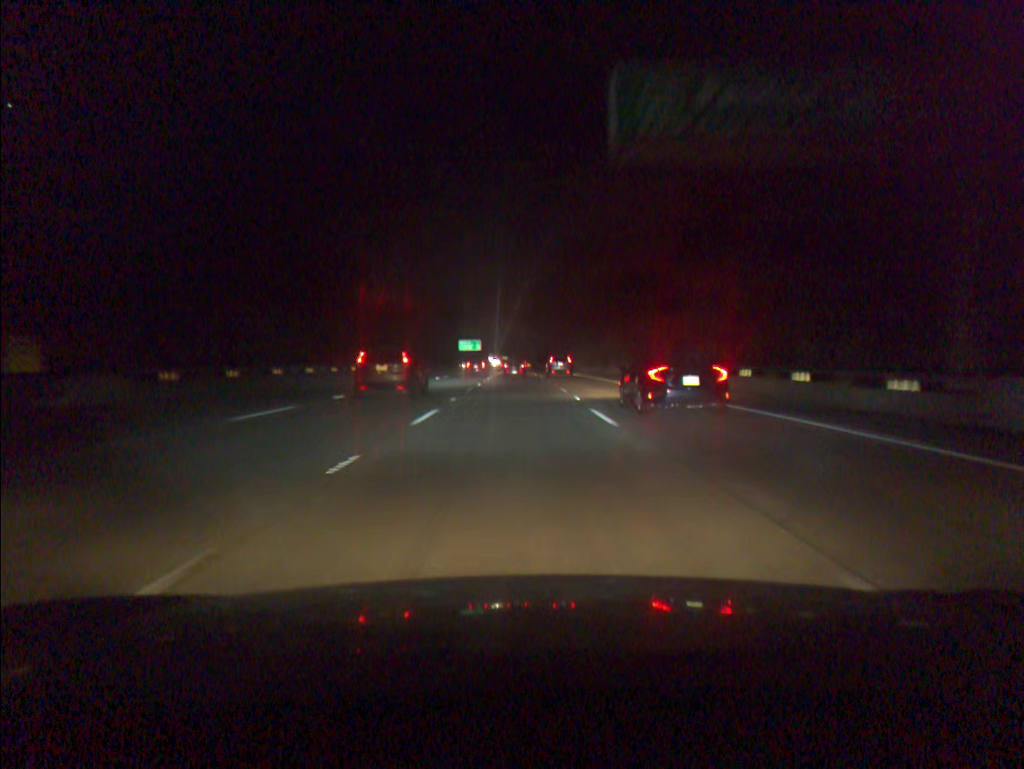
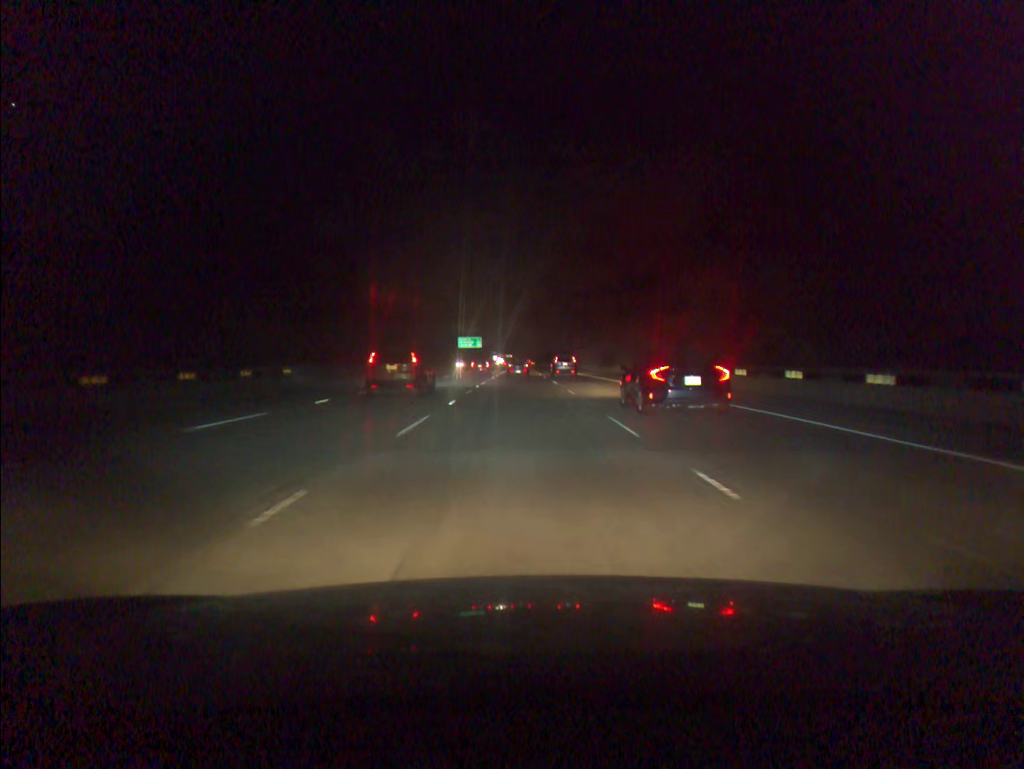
(0.0, +17.0) m; 0°
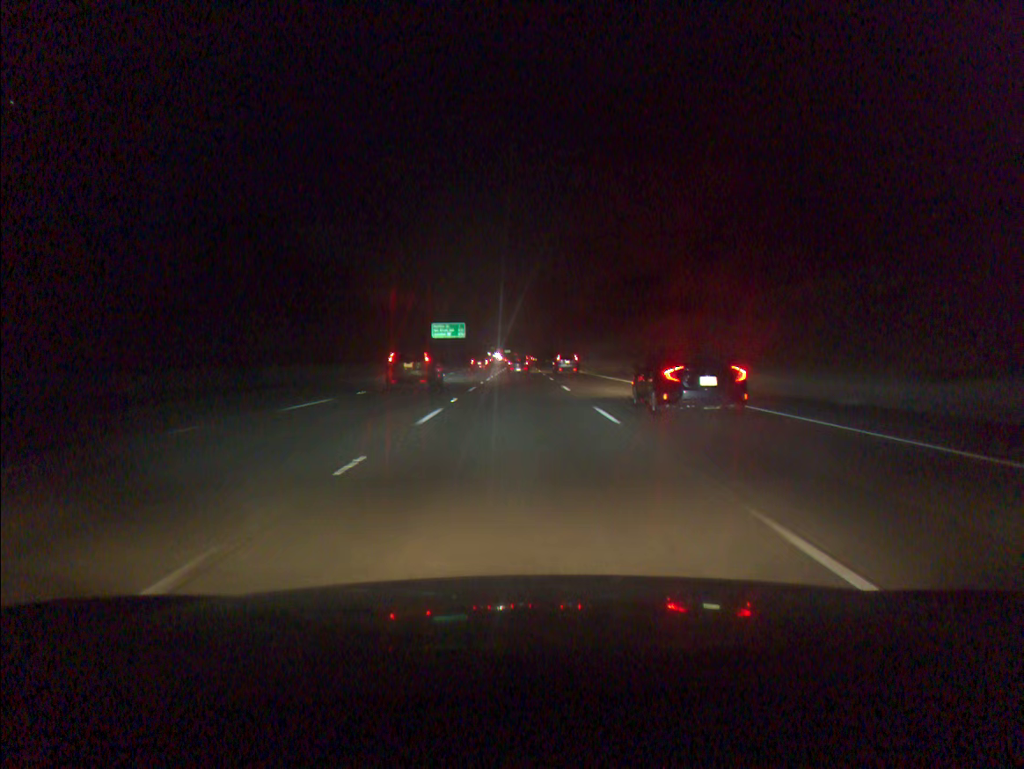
(-0.1, +68.1) m; 0°
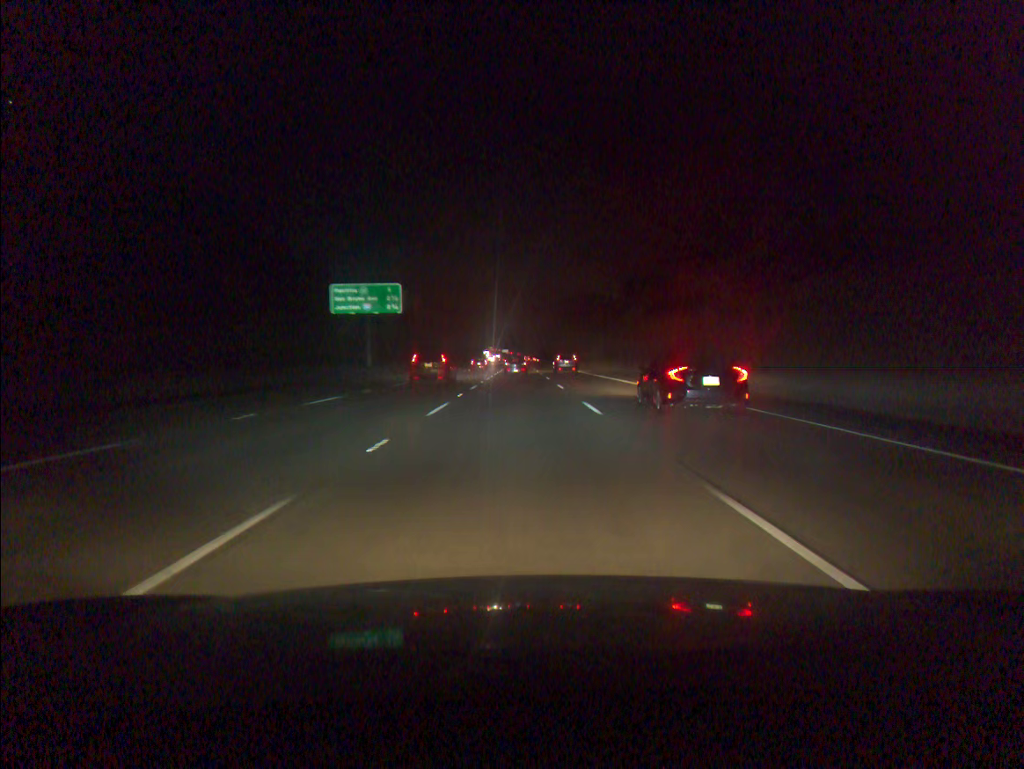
(+0.1, +85.1) m; 0°
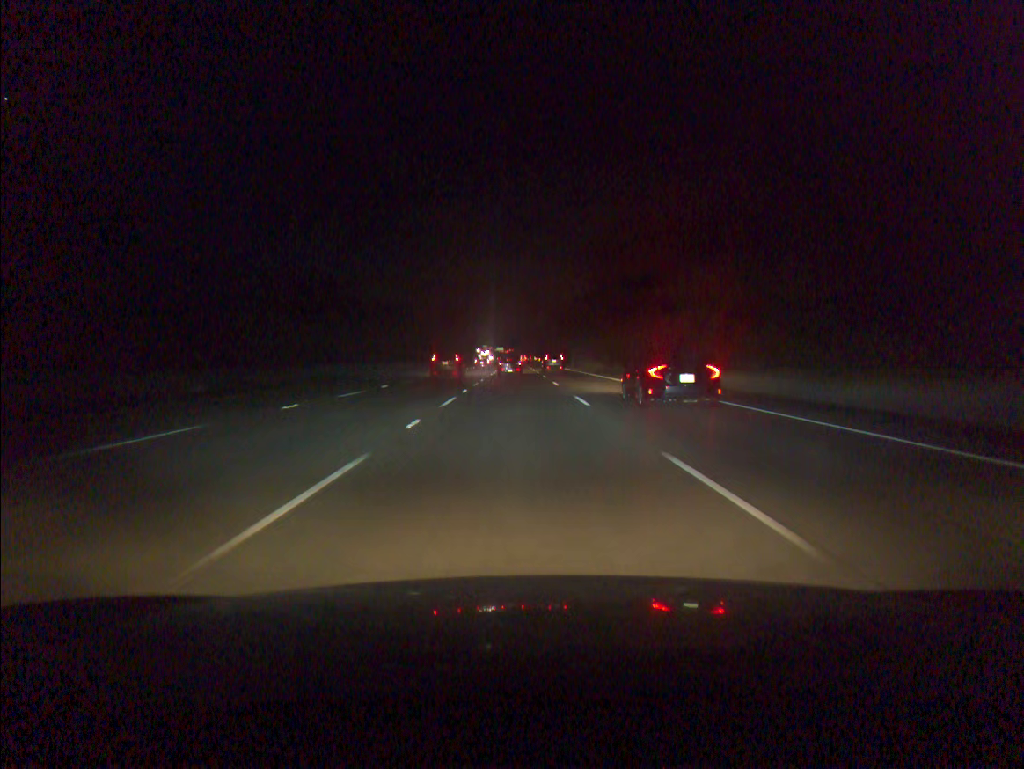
(0.0, +84.6) m; 0°
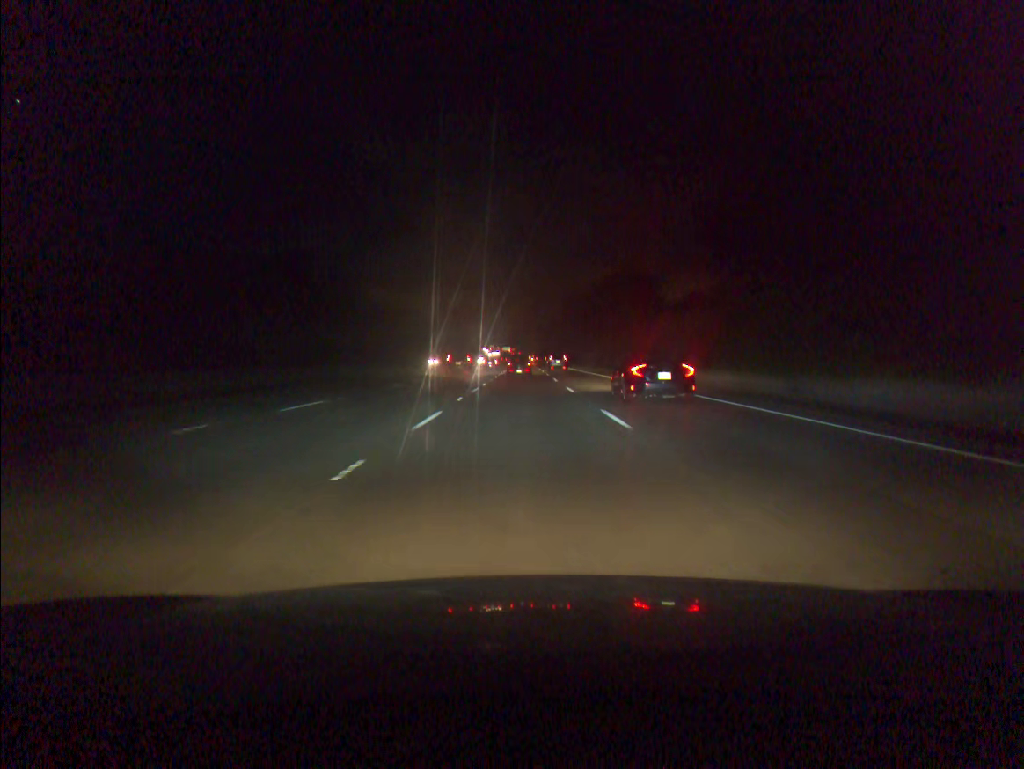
(-0.2, +50.3) m; -1°
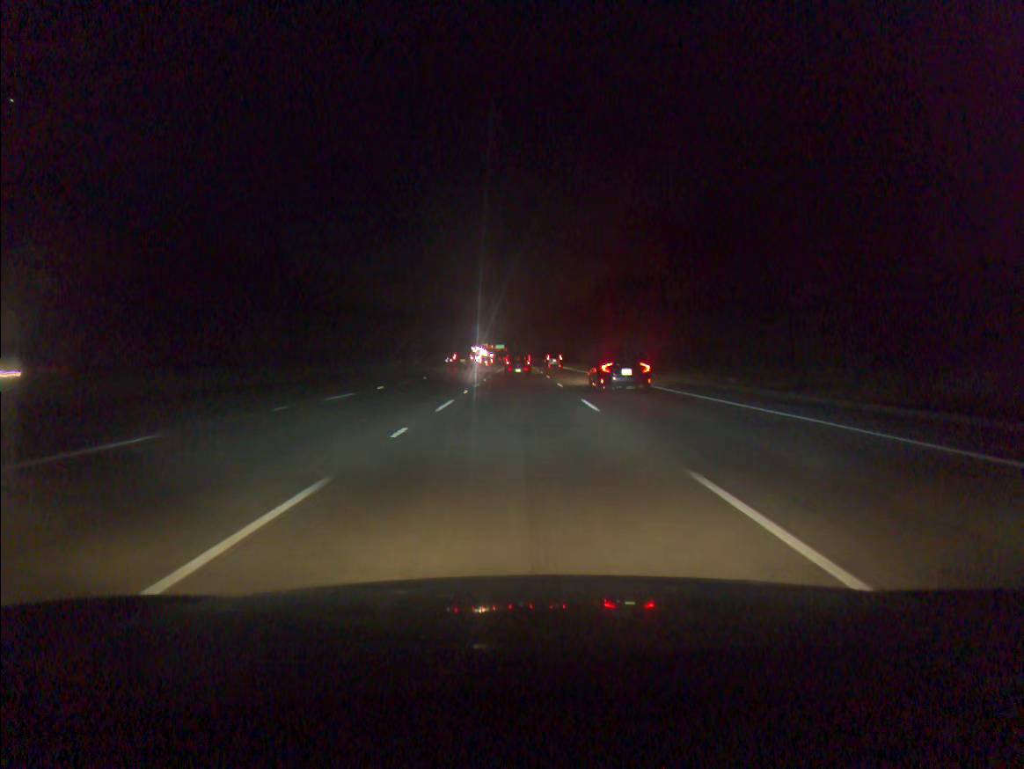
(+0.5, +83.2) m; 0°
